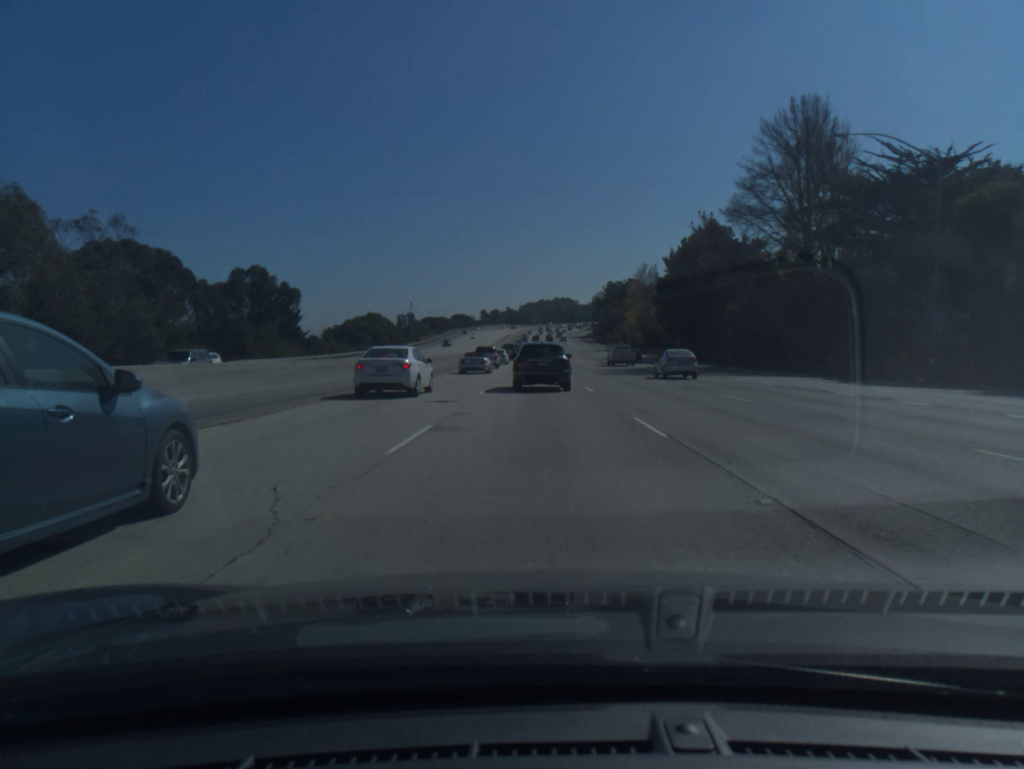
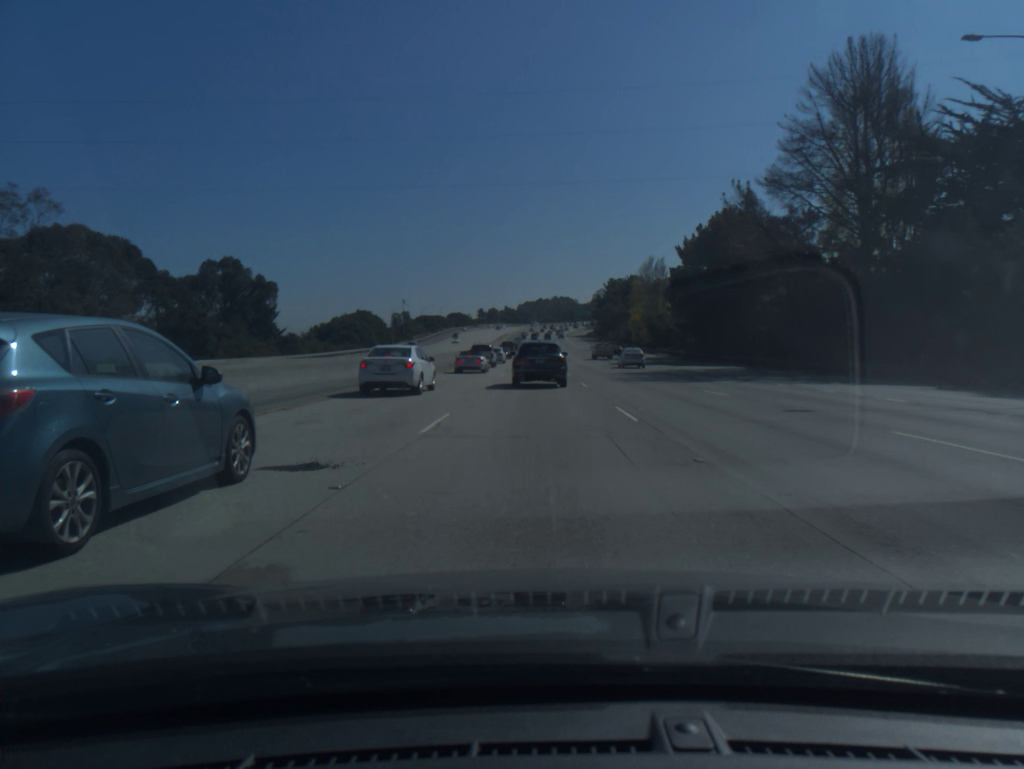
(0.0, +11.7) m; 0°
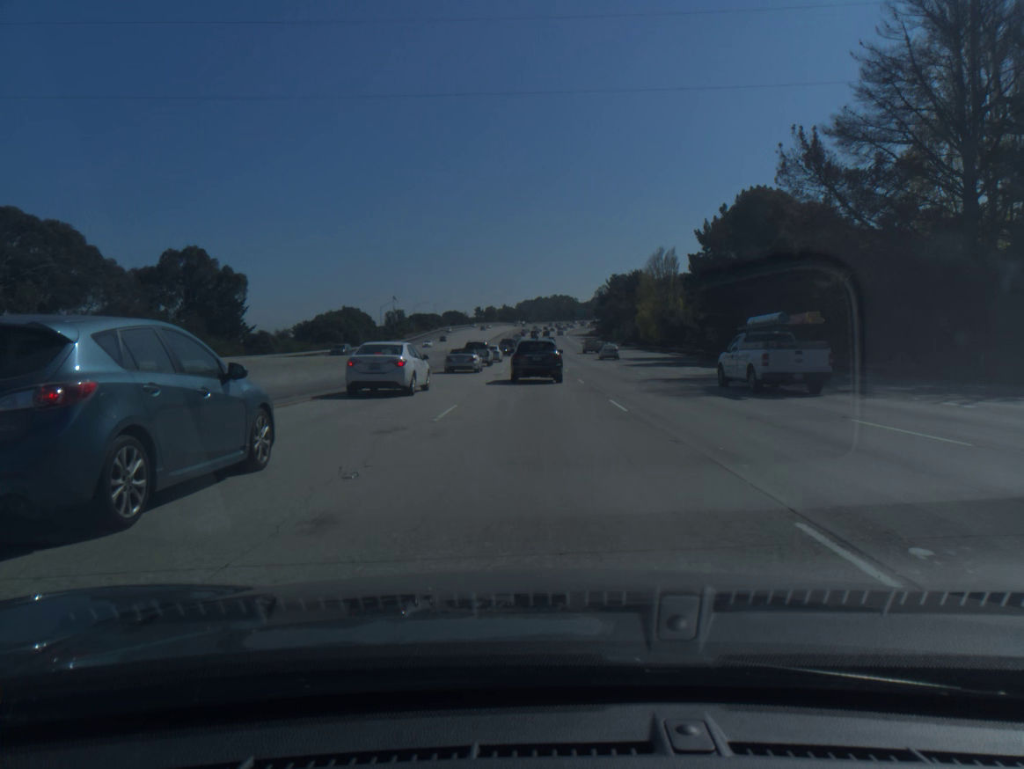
(0.0, +12.5) m; 0°
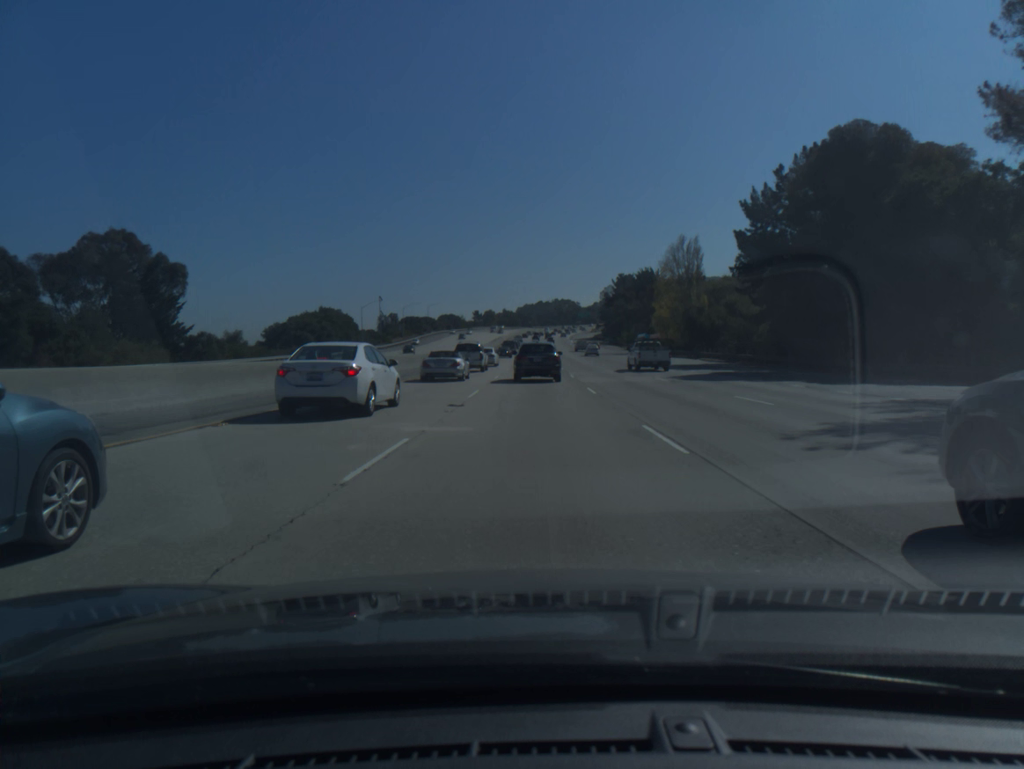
(0.0, +20.3) m; 0°
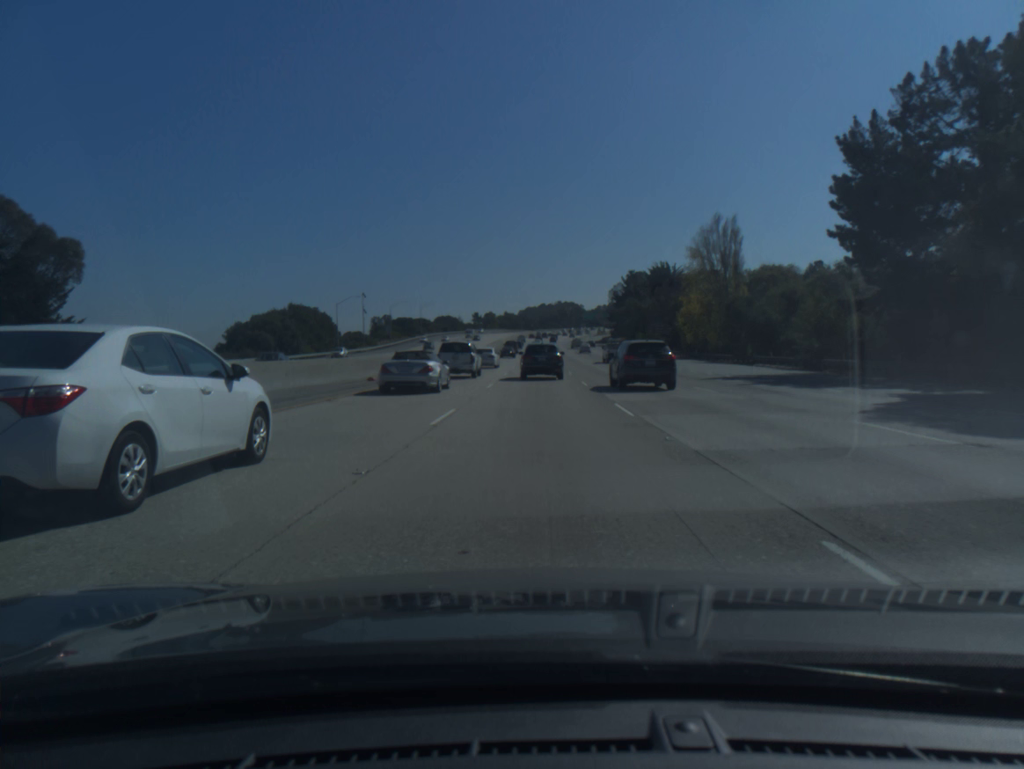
(0.0, +22.3) m; 0°
